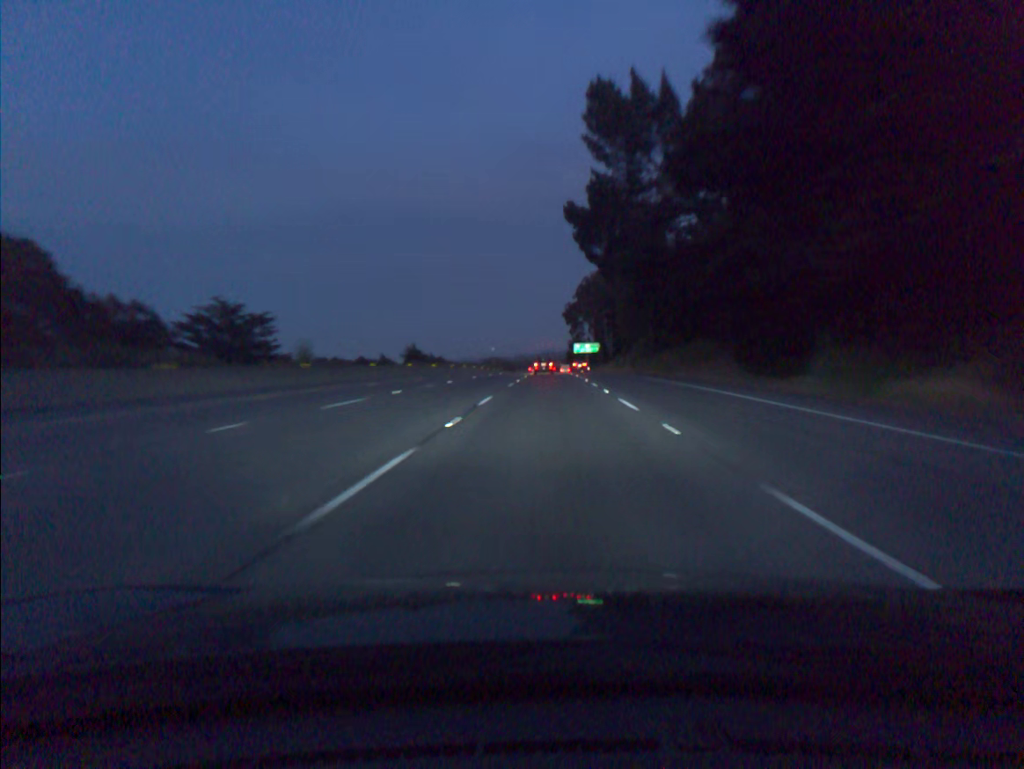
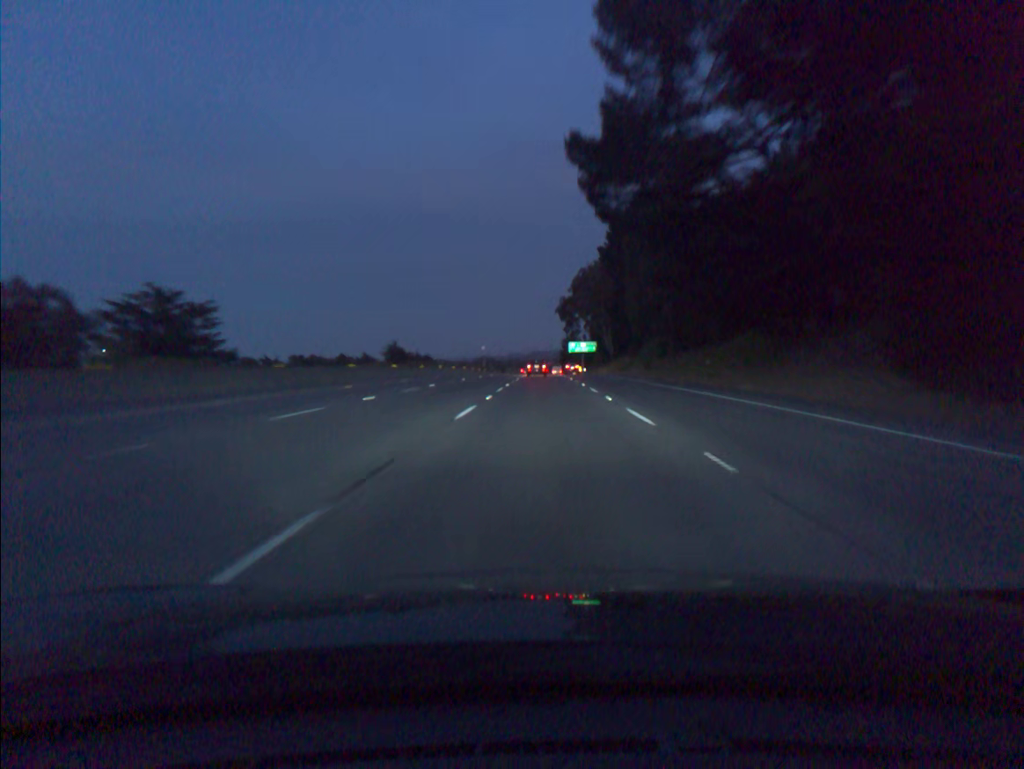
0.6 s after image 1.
(+0.1, +17.9) m; +1°
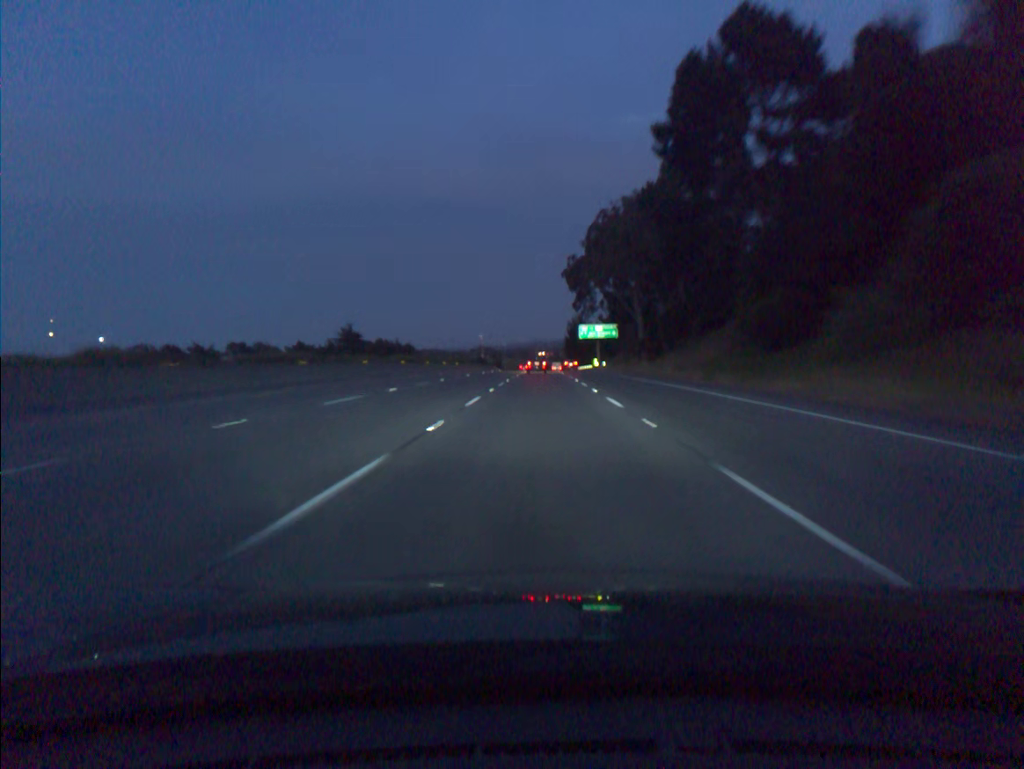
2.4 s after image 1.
(+0.2, +53.9) m; 0°
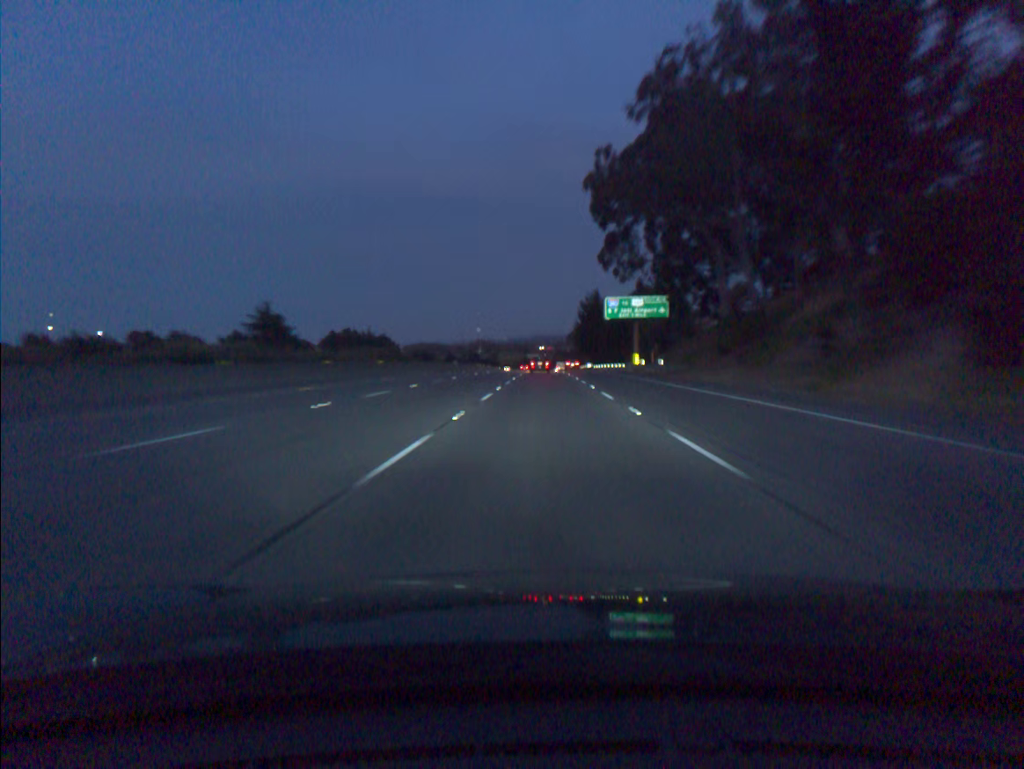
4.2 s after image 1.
(-0.1, +54.5) m; 0°
